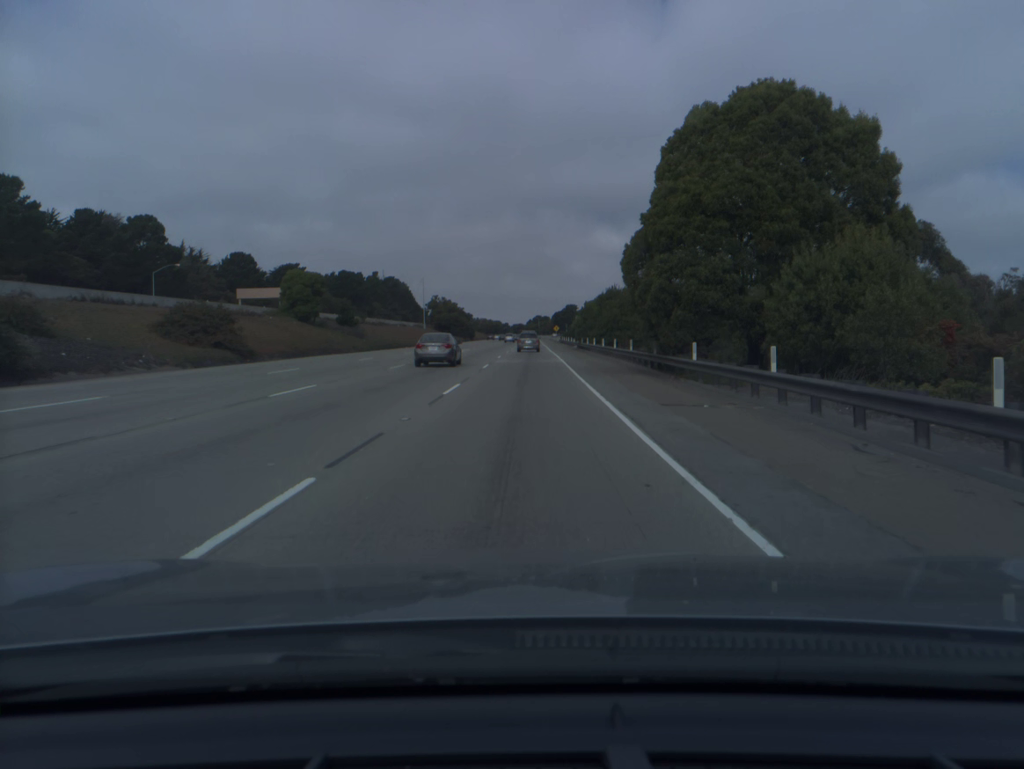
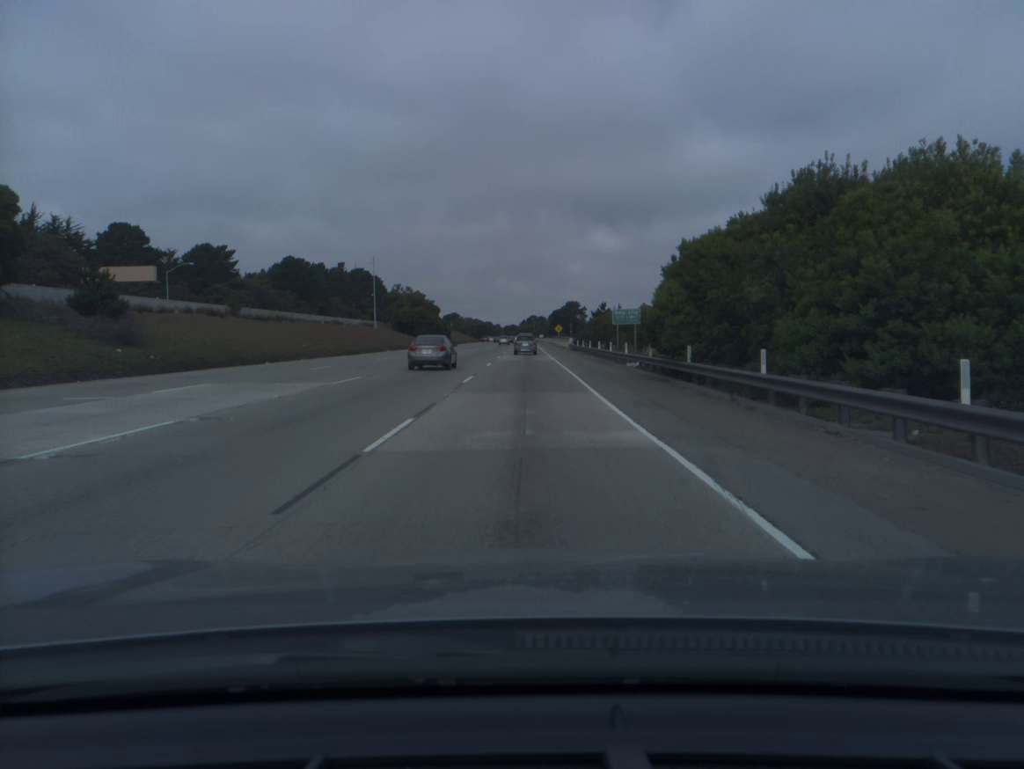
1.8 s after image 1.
(+0.3, +52.6) m; 0°
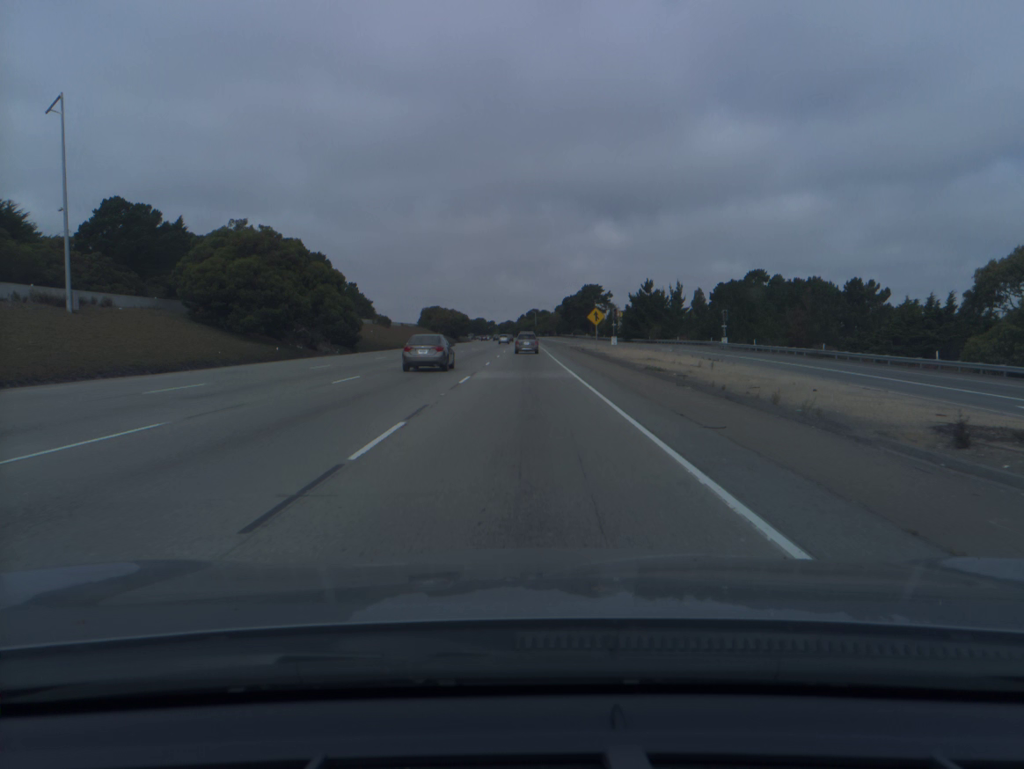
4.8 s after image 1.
(+0.1, +87.9) m; 0°
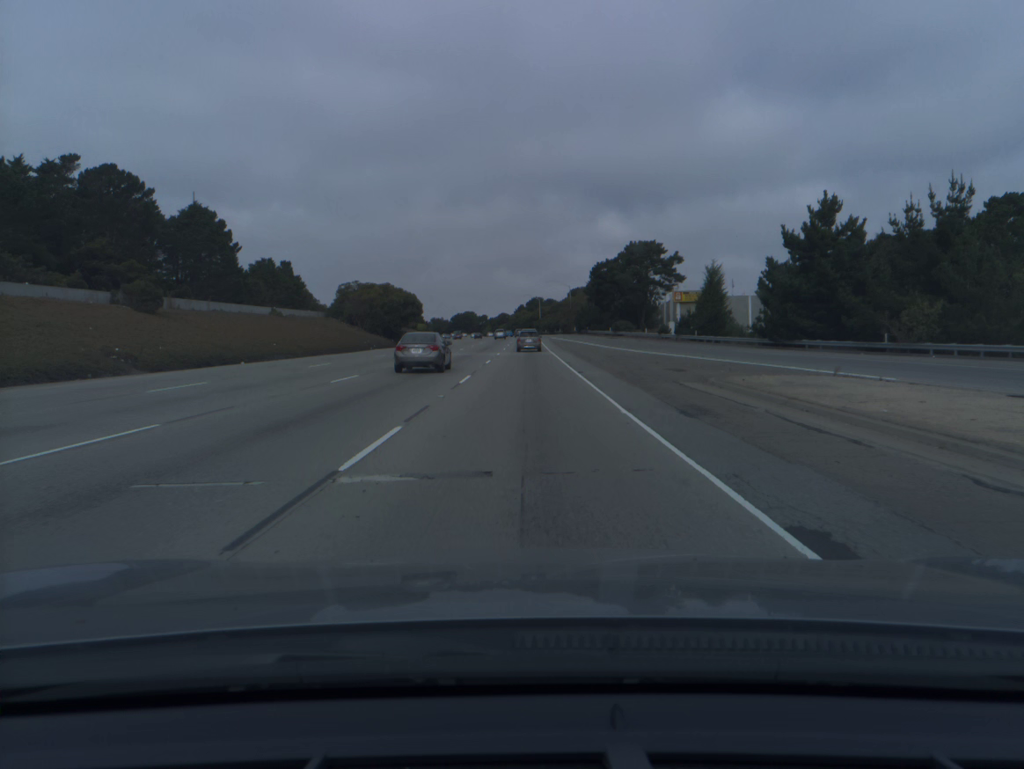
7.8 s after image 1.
(+0.1, +88.0) m; 0°
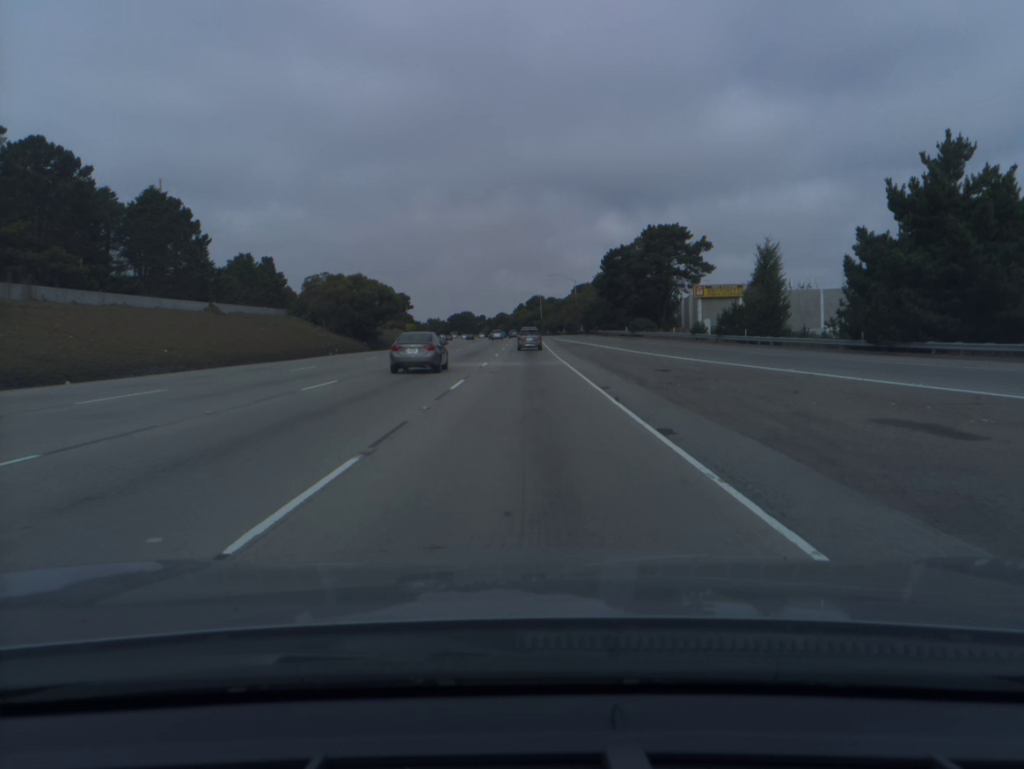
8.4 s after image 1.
(0.0, +17.5) m; 0°
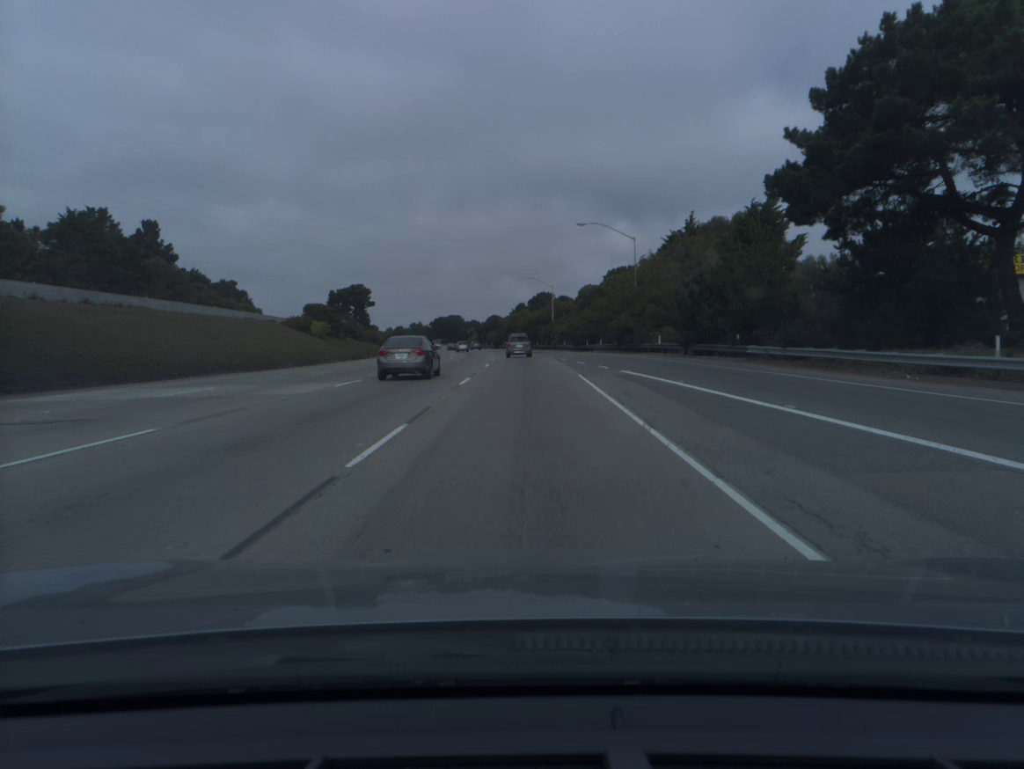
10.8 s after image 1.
(-0.1, +69.9) m; 0°
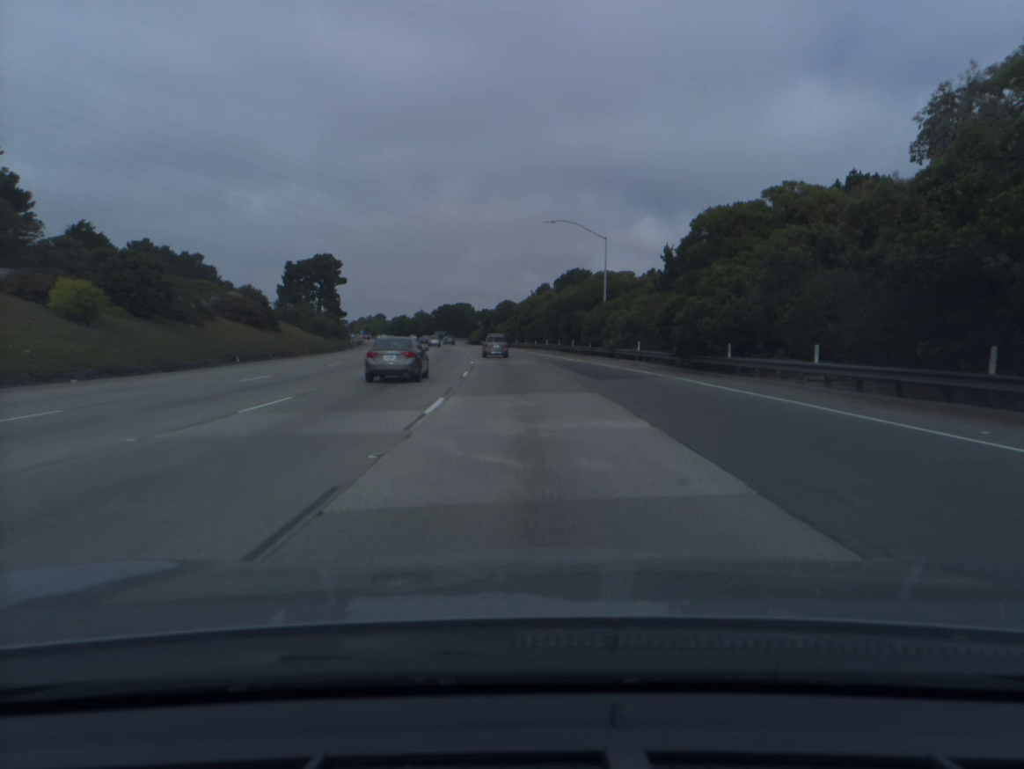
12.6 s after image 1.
(-0.4, +51.9) m; -1°
